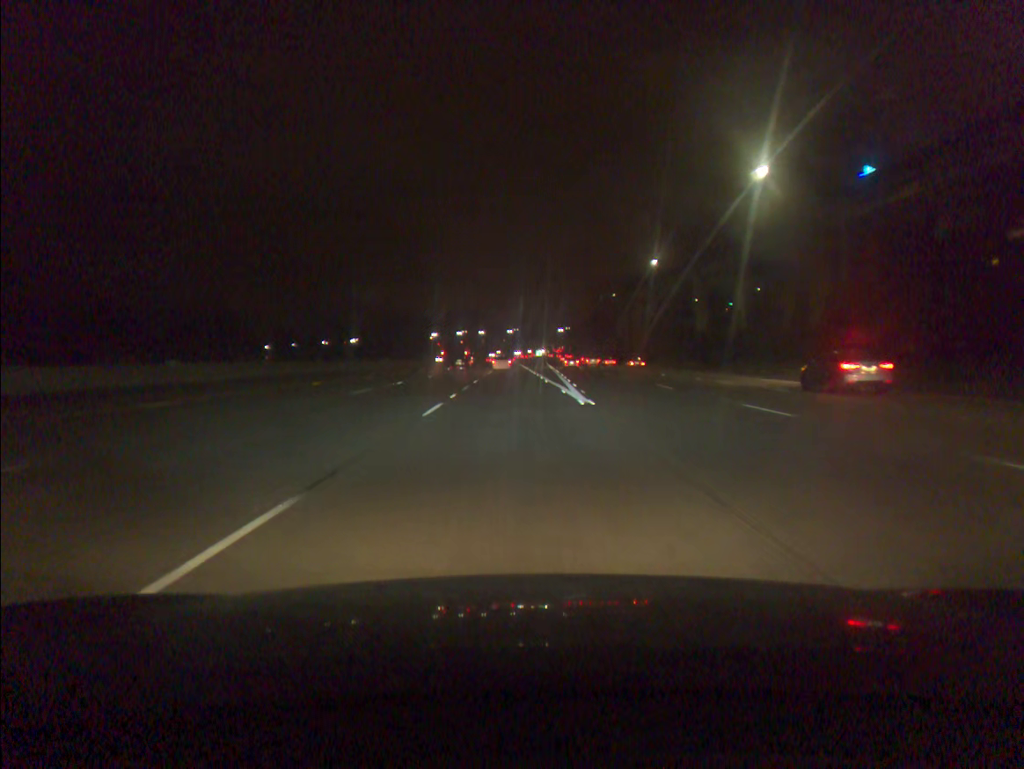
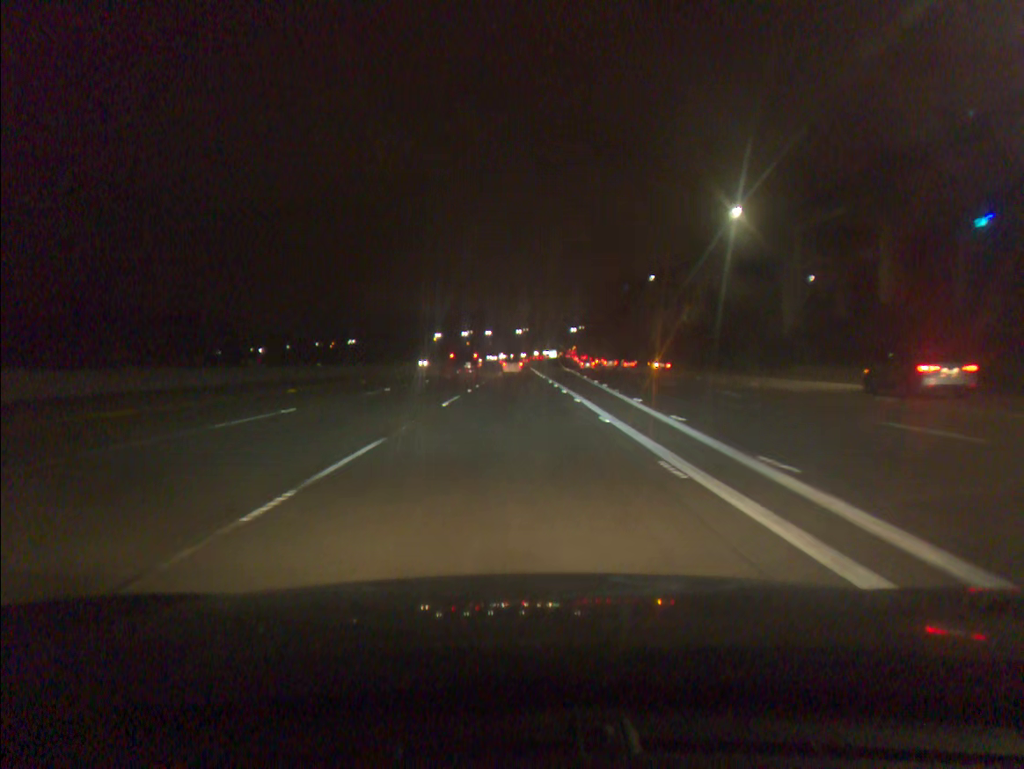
(-0.1, +33.9) m; -1°
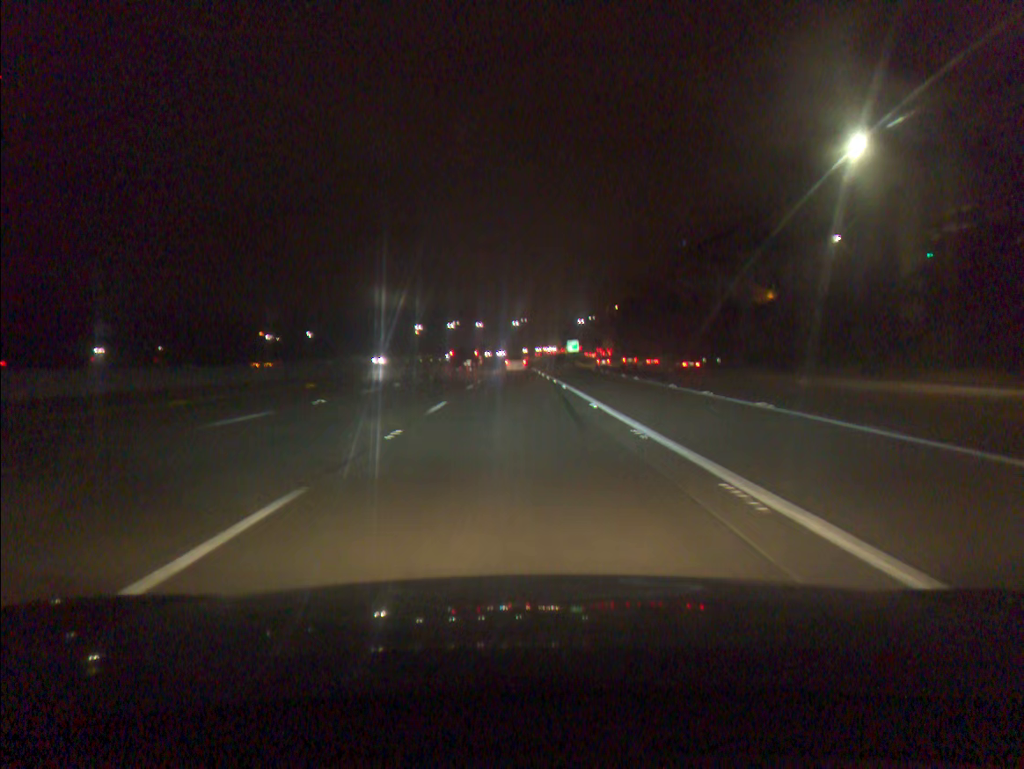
(-0.2, +69.2) m; 0°
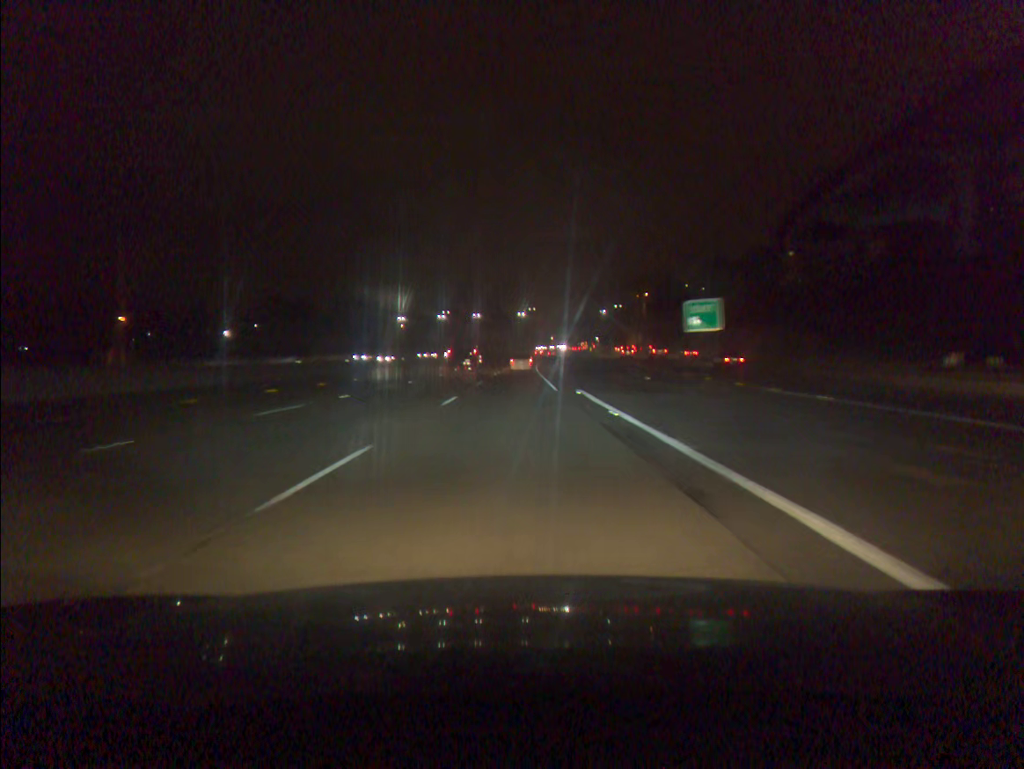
(-0.2, +69.9) m; 0°
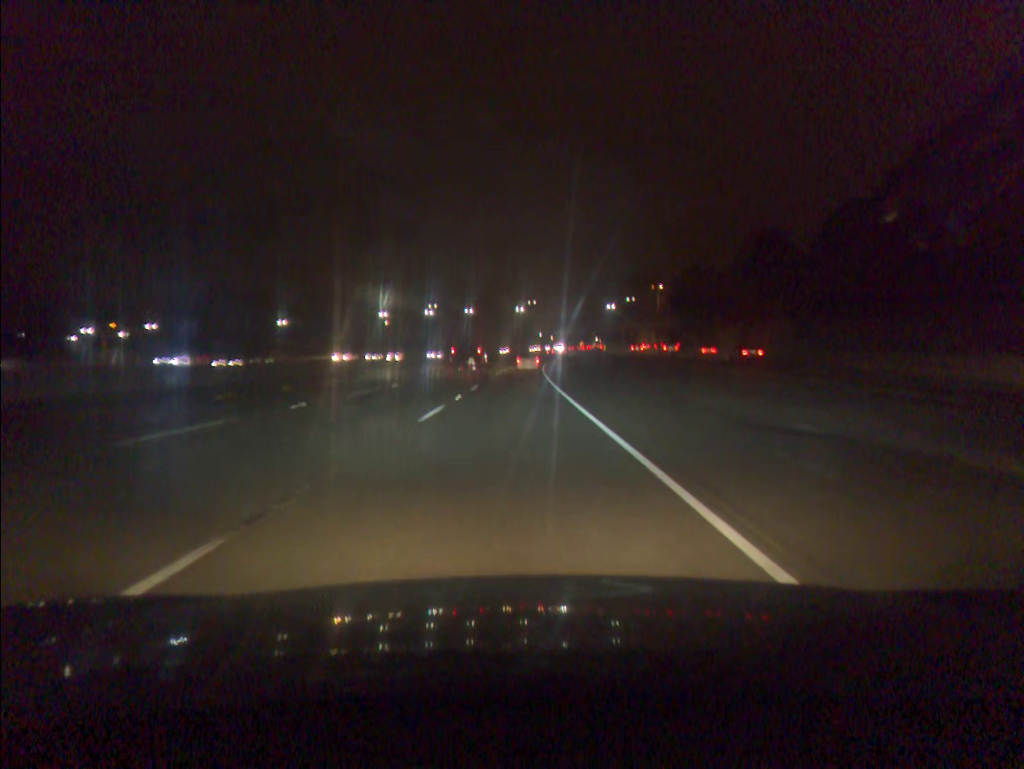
(0.0, +34.6) m; 0°
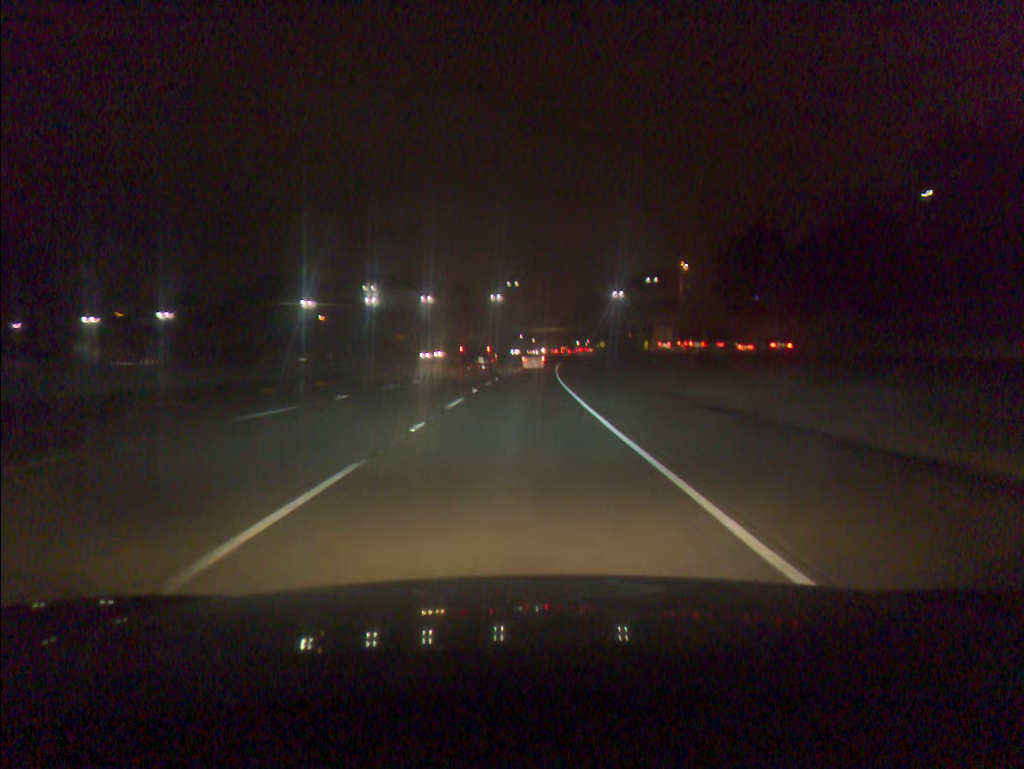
(+0.5, +68.5) m; +2°
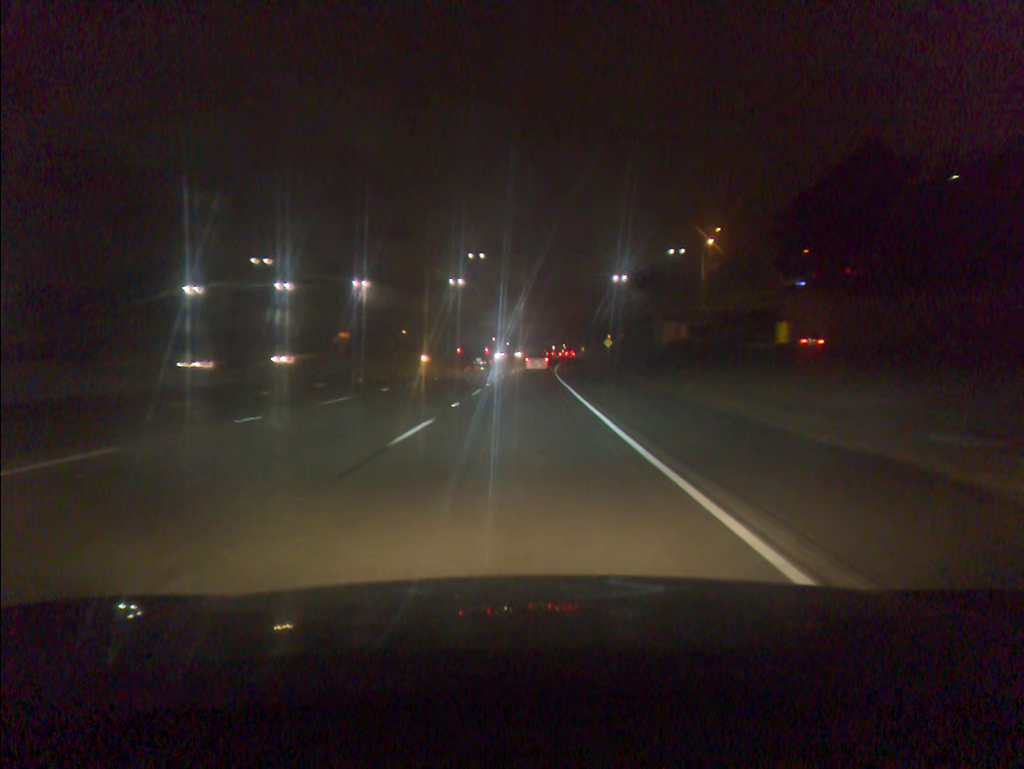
(+1.0, +51.2) m; +2°
